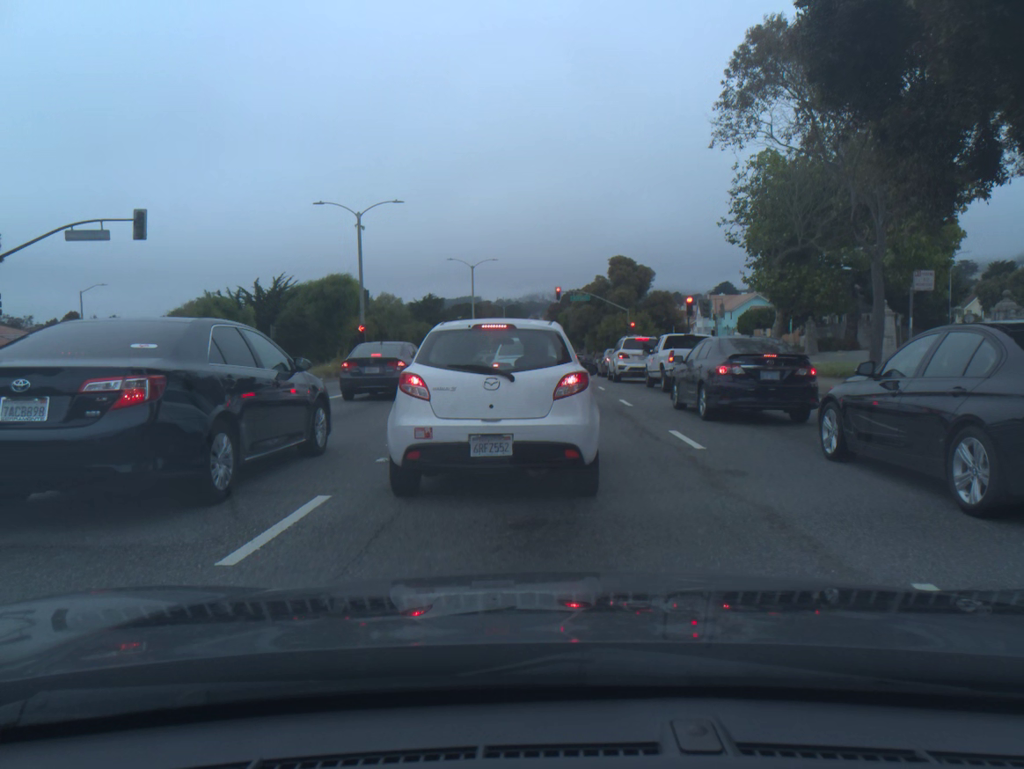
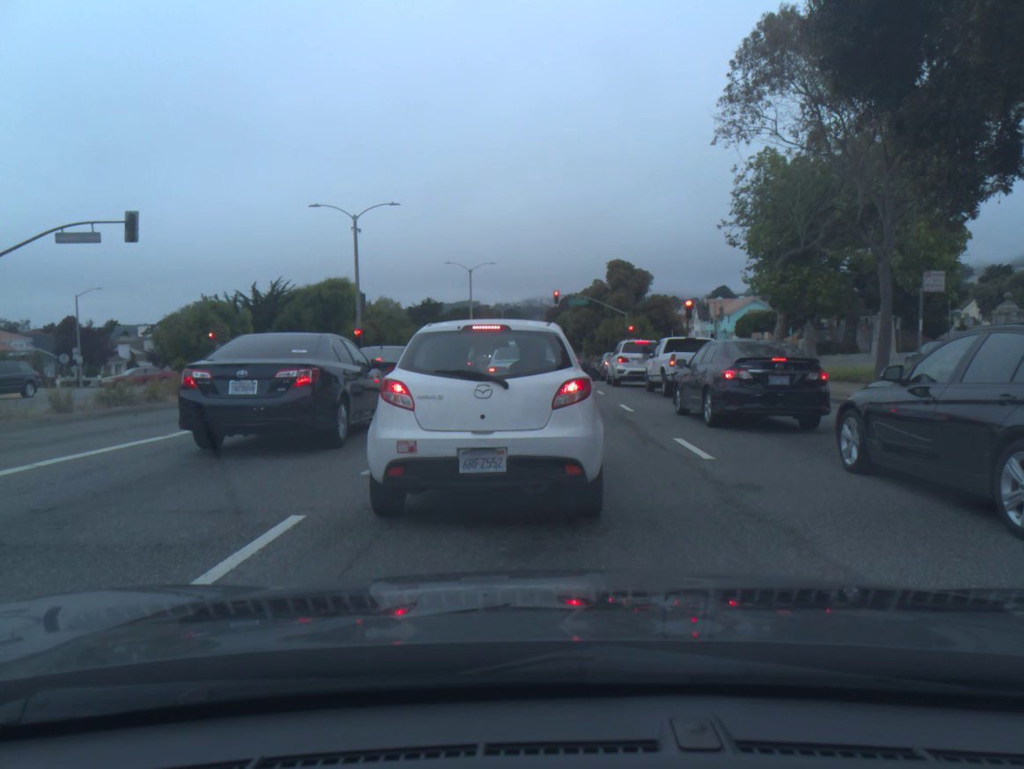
(0.0, +0.6) m; 0°
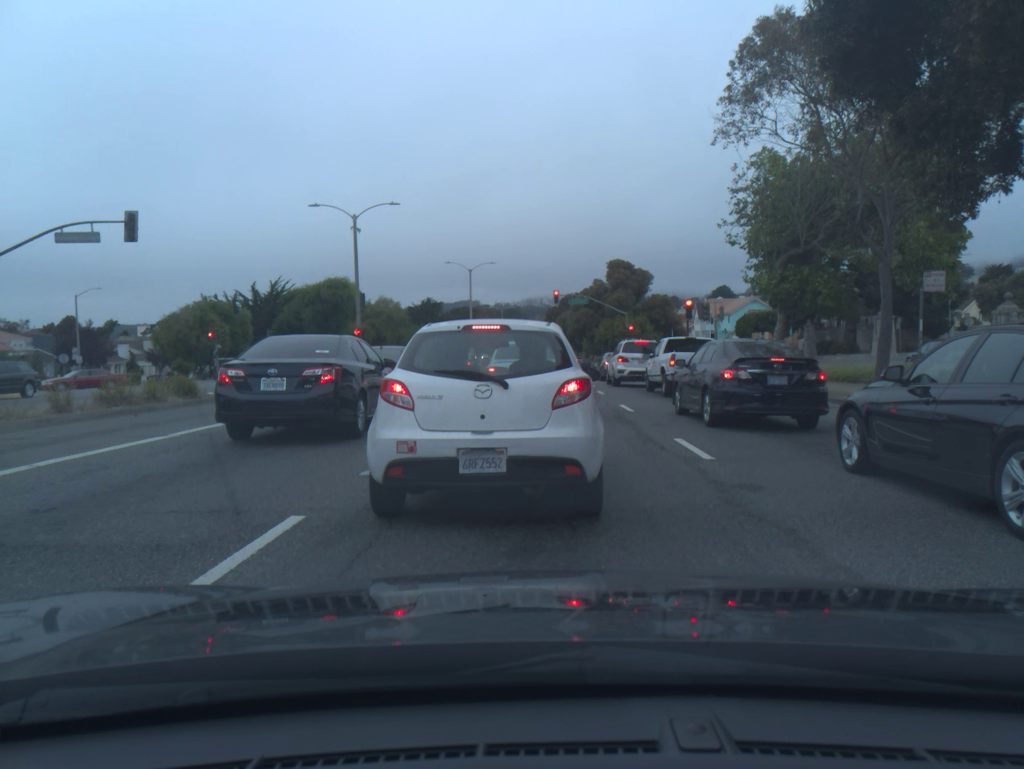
(0.0, 0.0) m; 0°
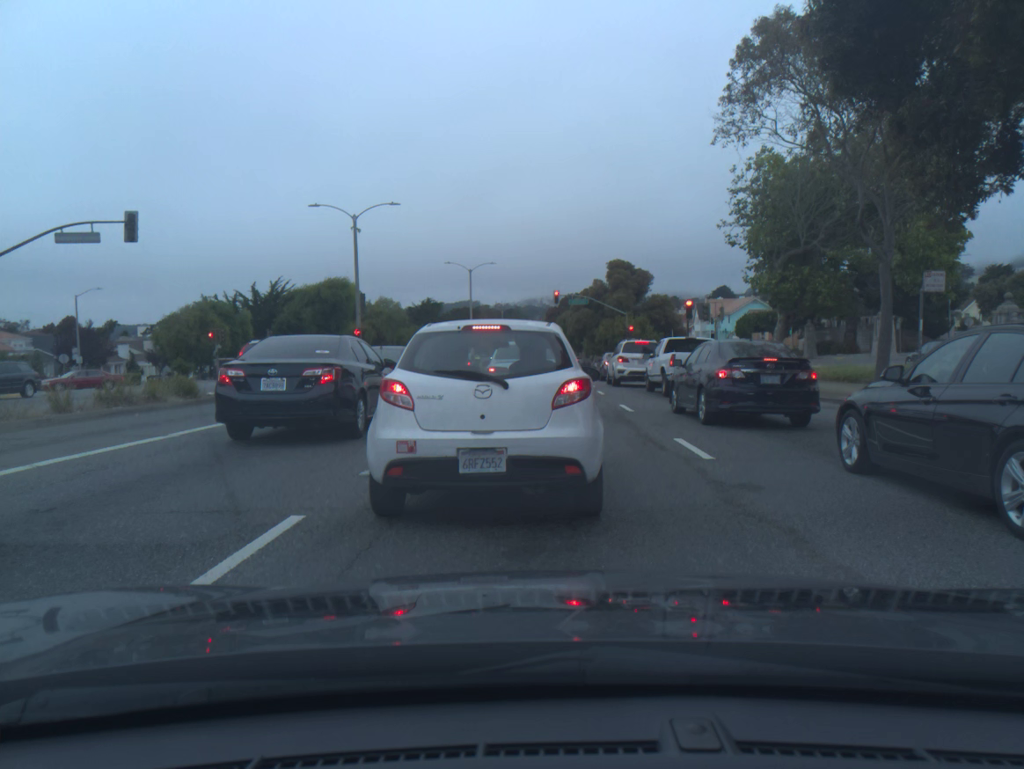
(0.0, 0.0) m; 0°
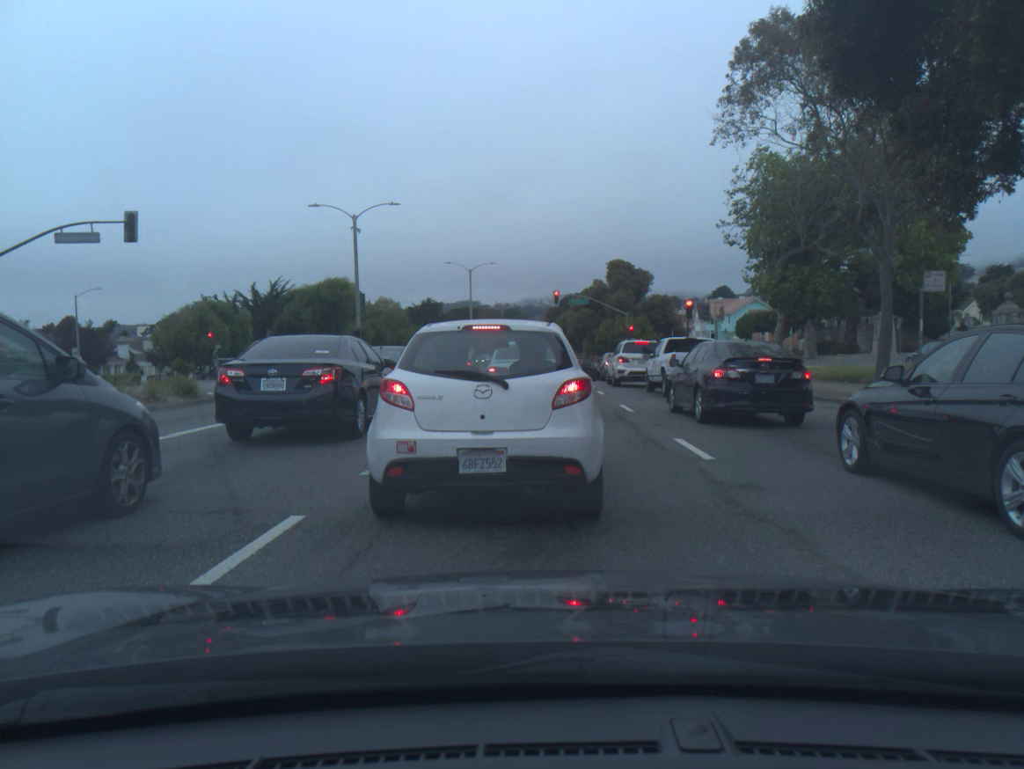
(0.0, -0.1) m; 0°
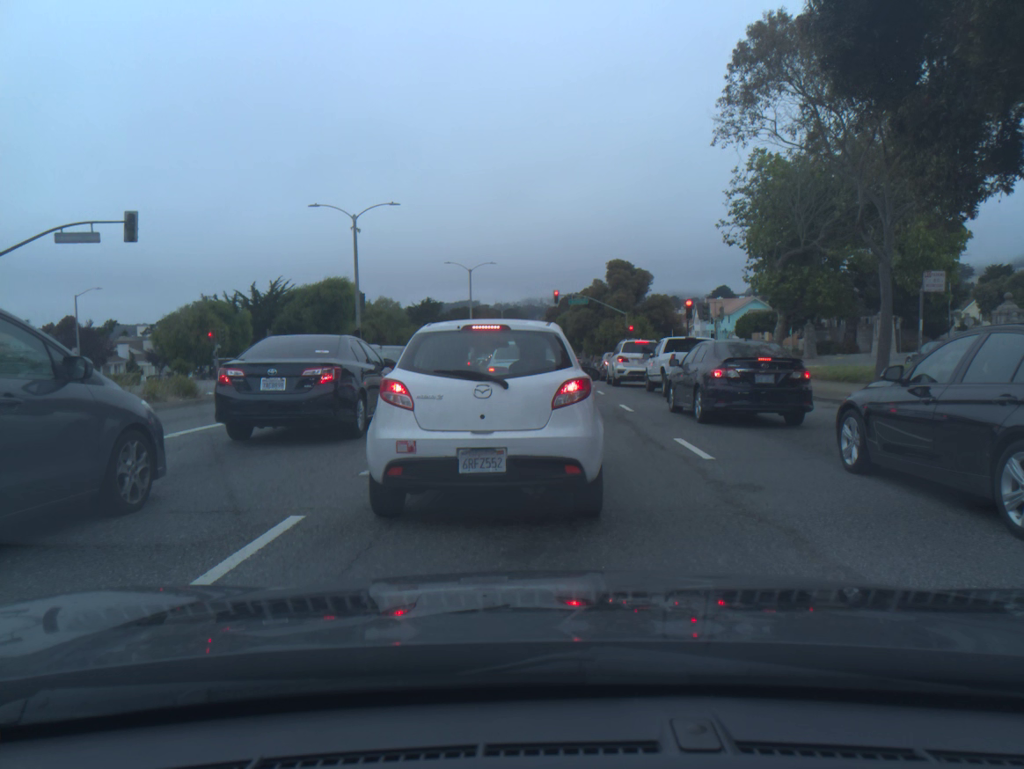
(0.0, -0.1) m; 0°
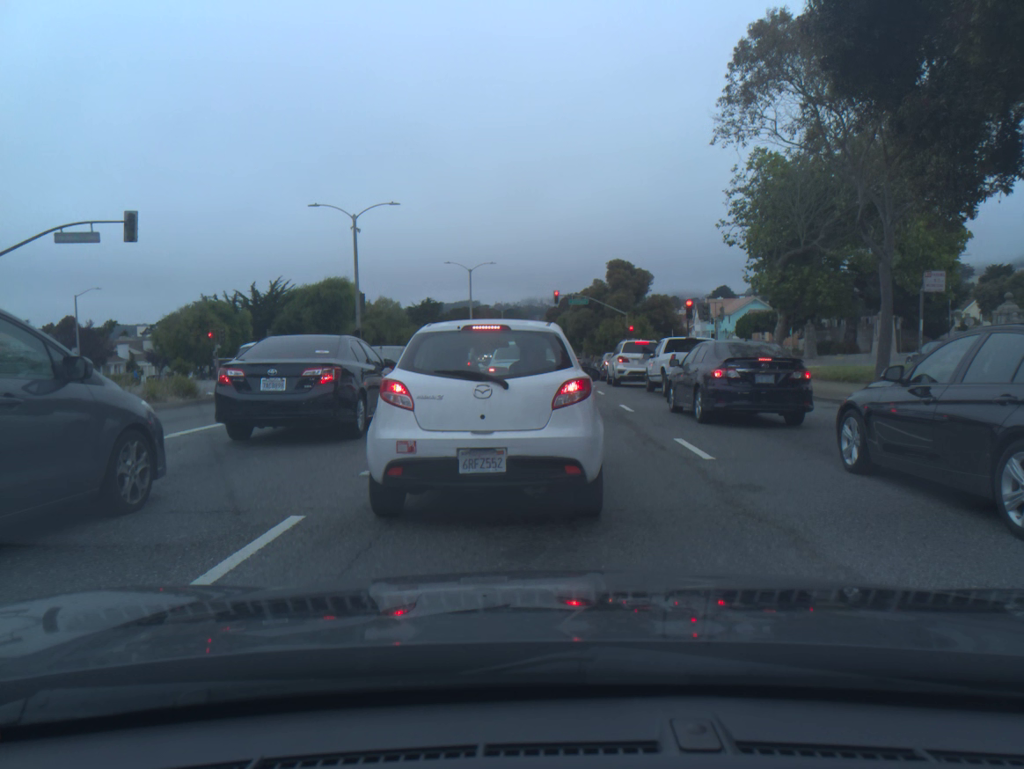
(0.0, 0.0) m; 0°
